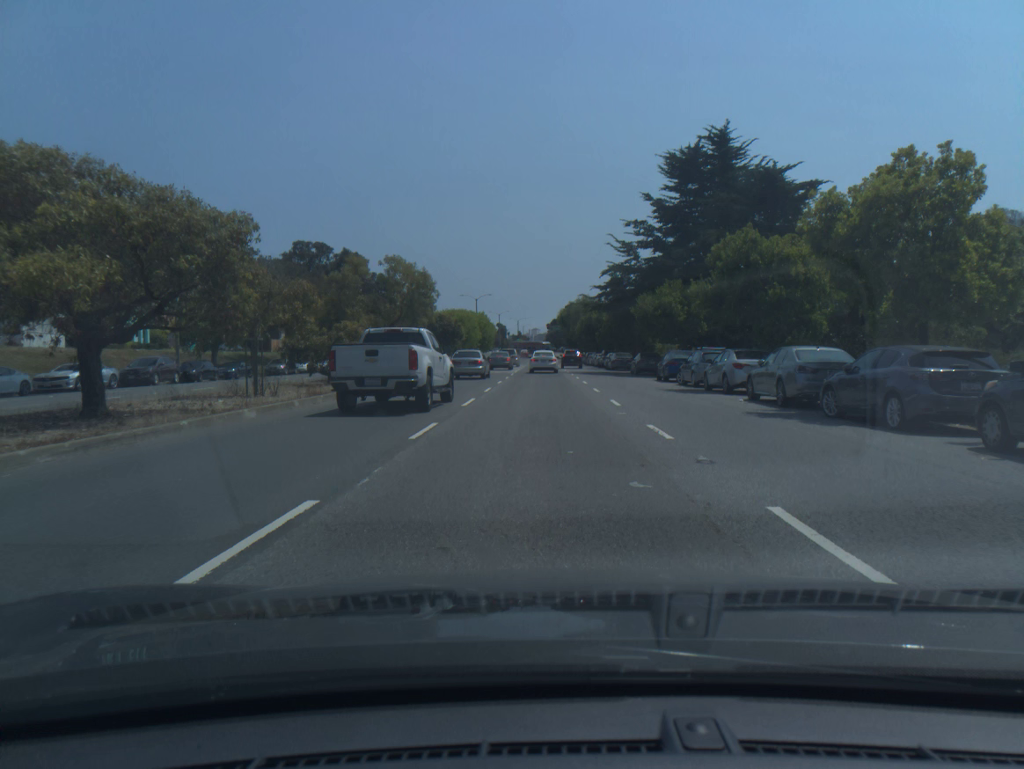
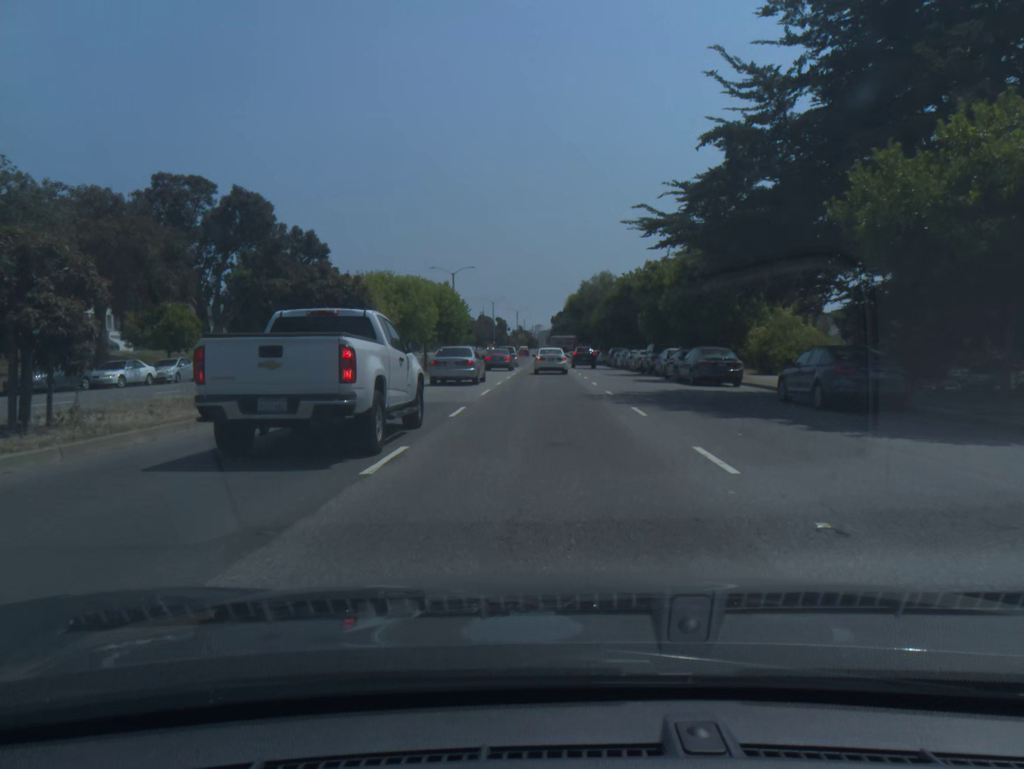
(0.0, +32.3) m; 0°
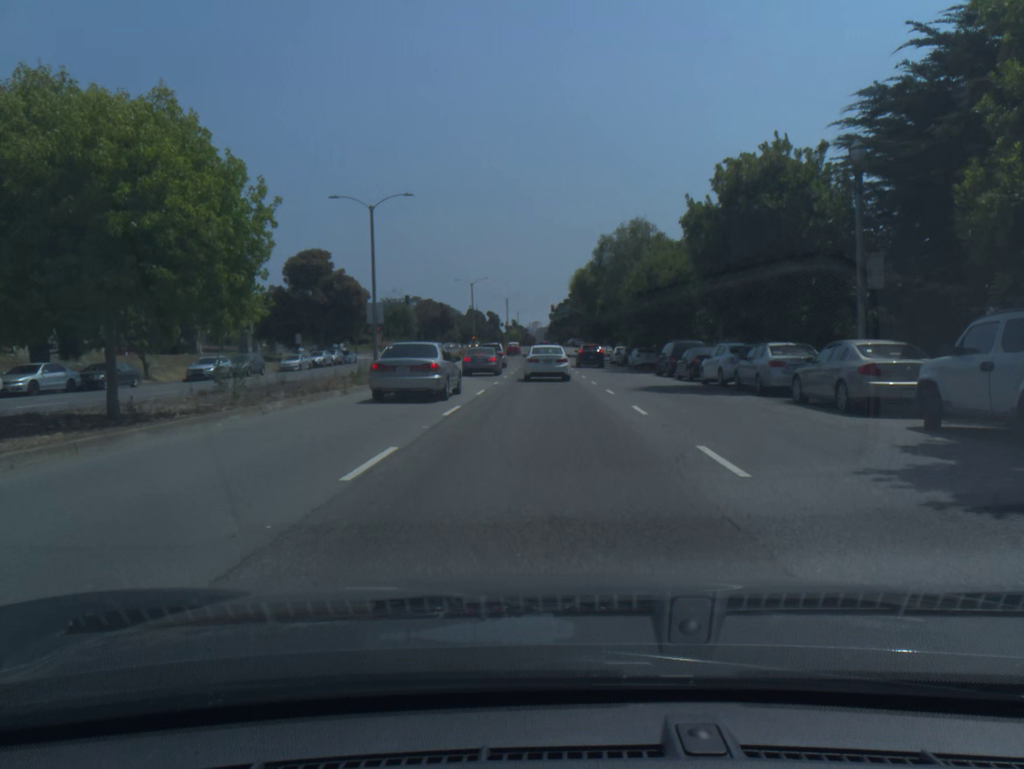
(0.0, +36.4) m; 0°
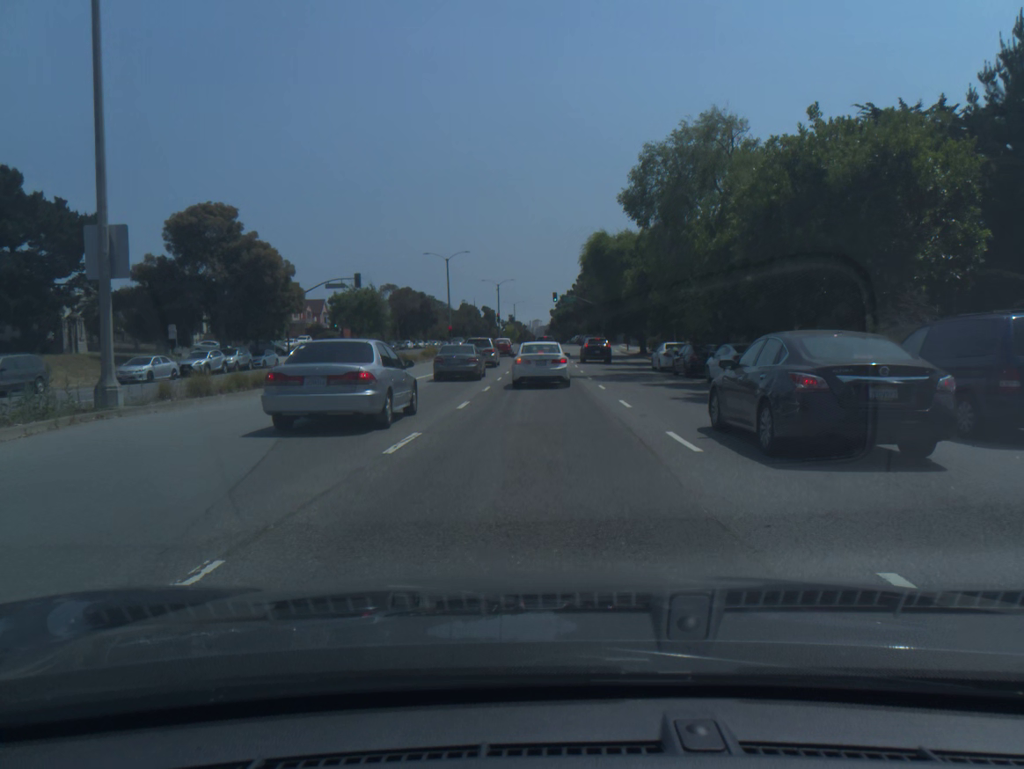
(0.0, +27.1) m; 0°
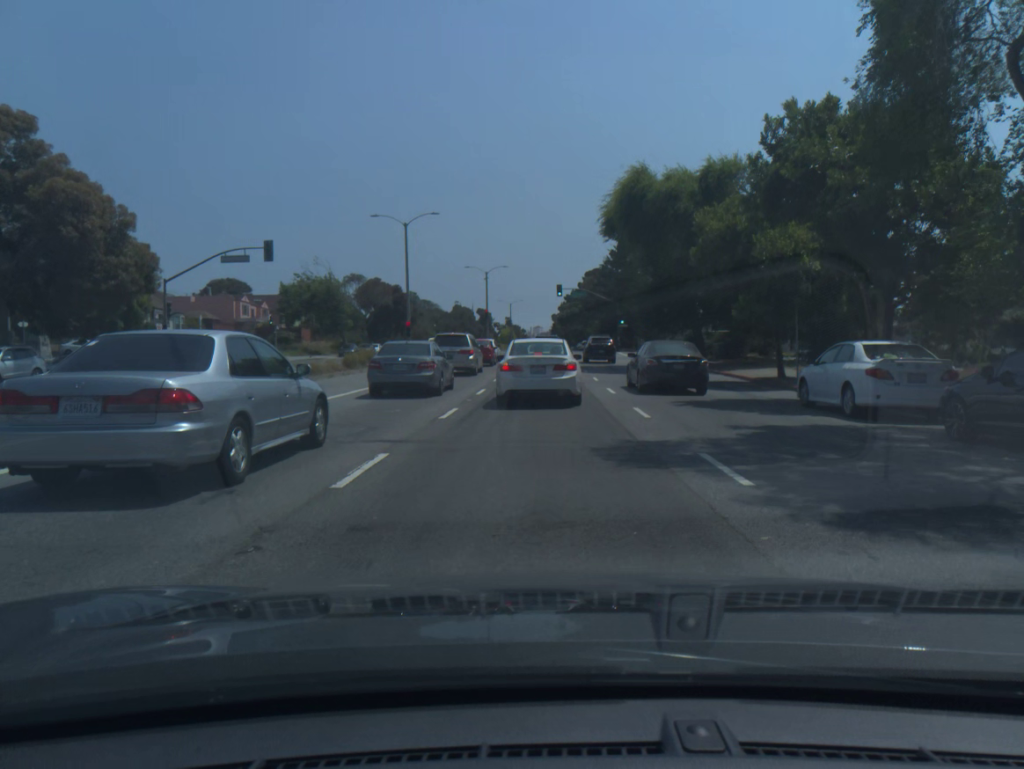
(-0.1, +24.3) m; 0°
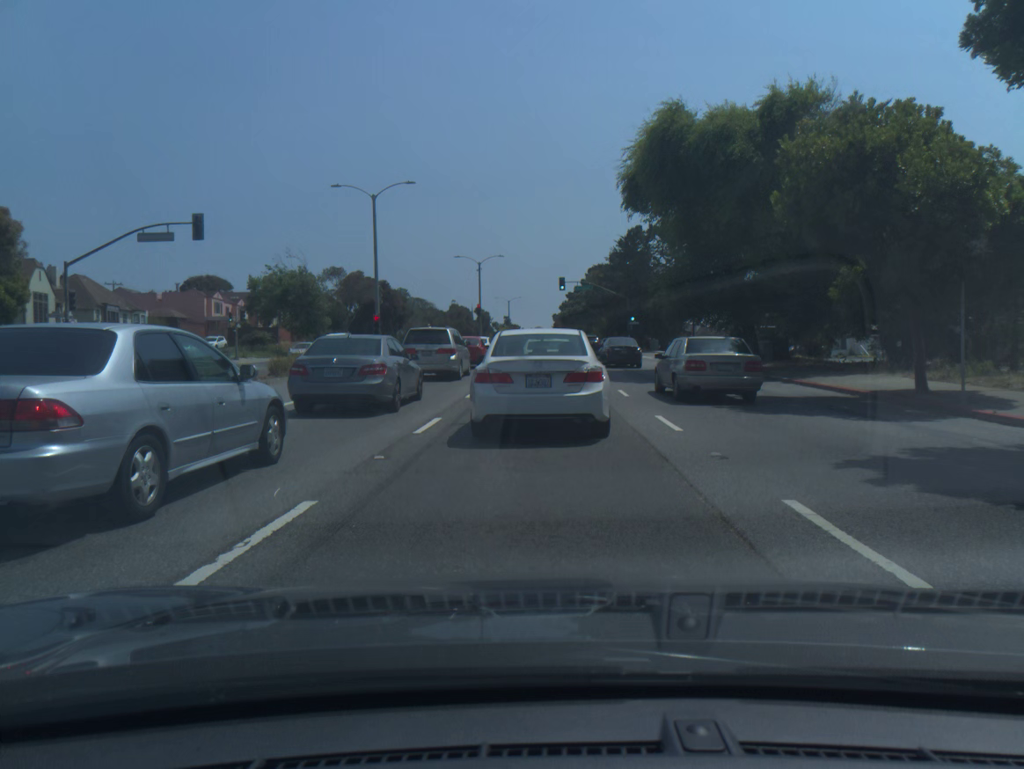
(0.0, +10.5) m; 0°
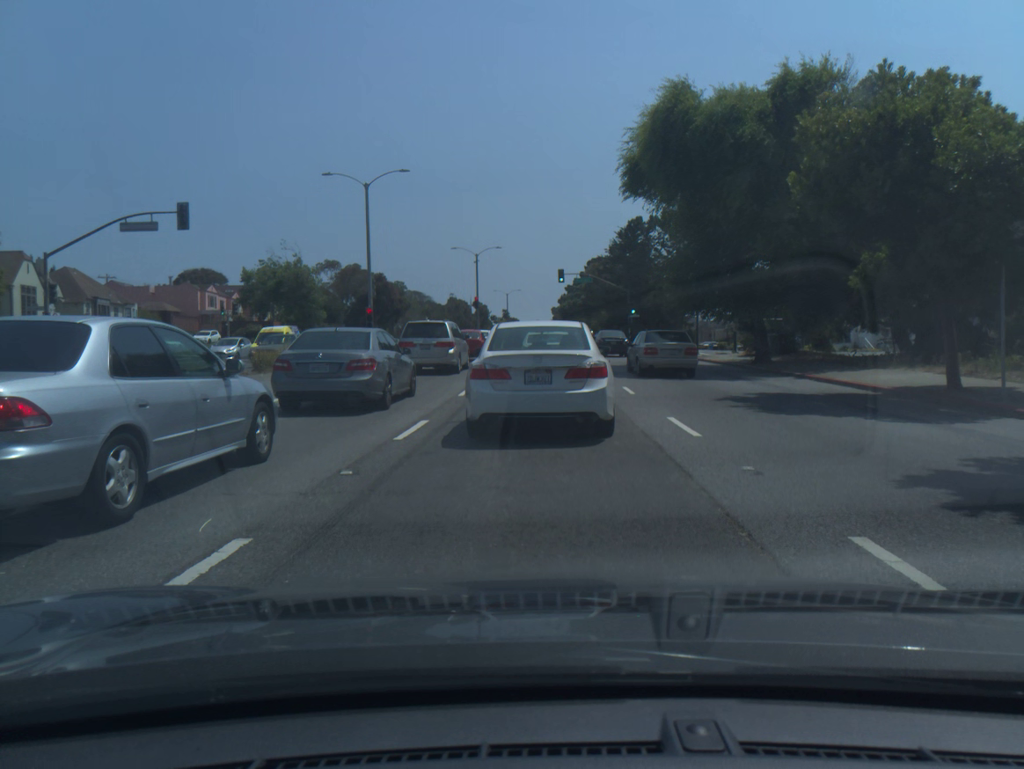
(0.0, +1.4) m; -1°
